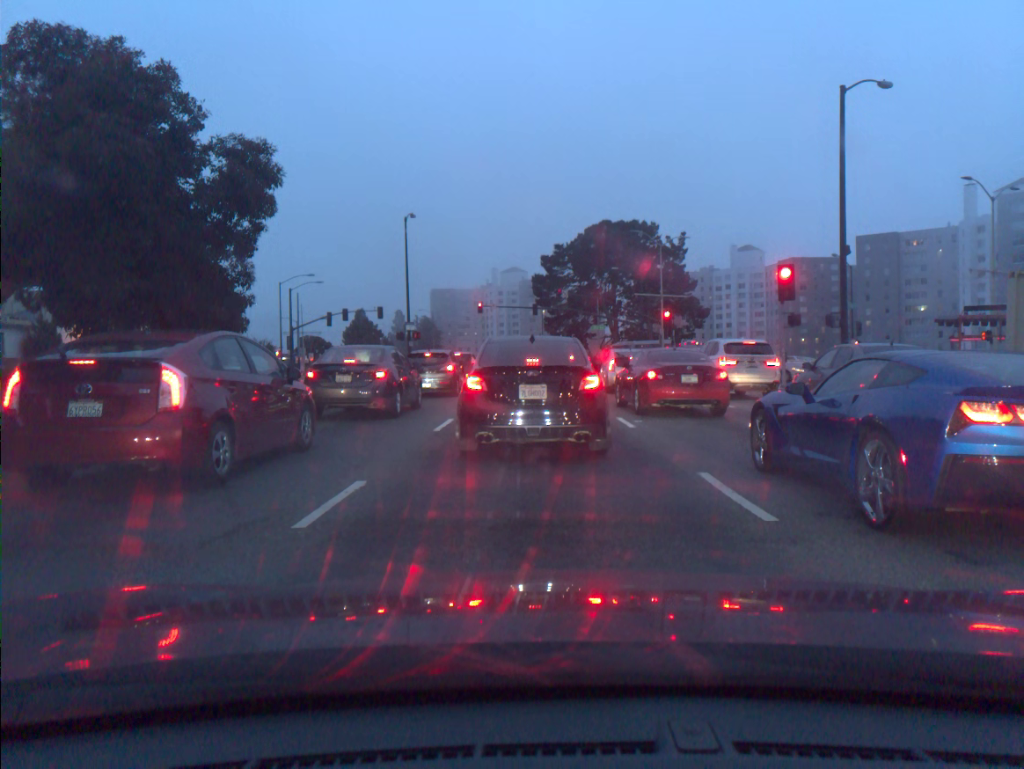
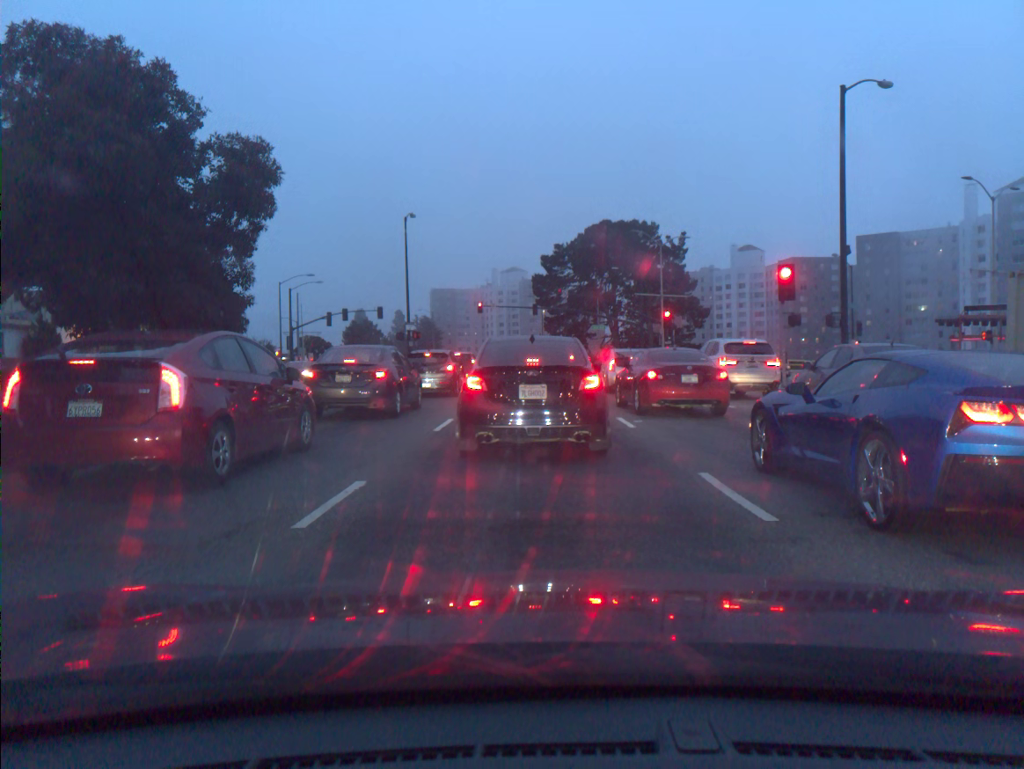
(0.0, 0.0) m; 0°
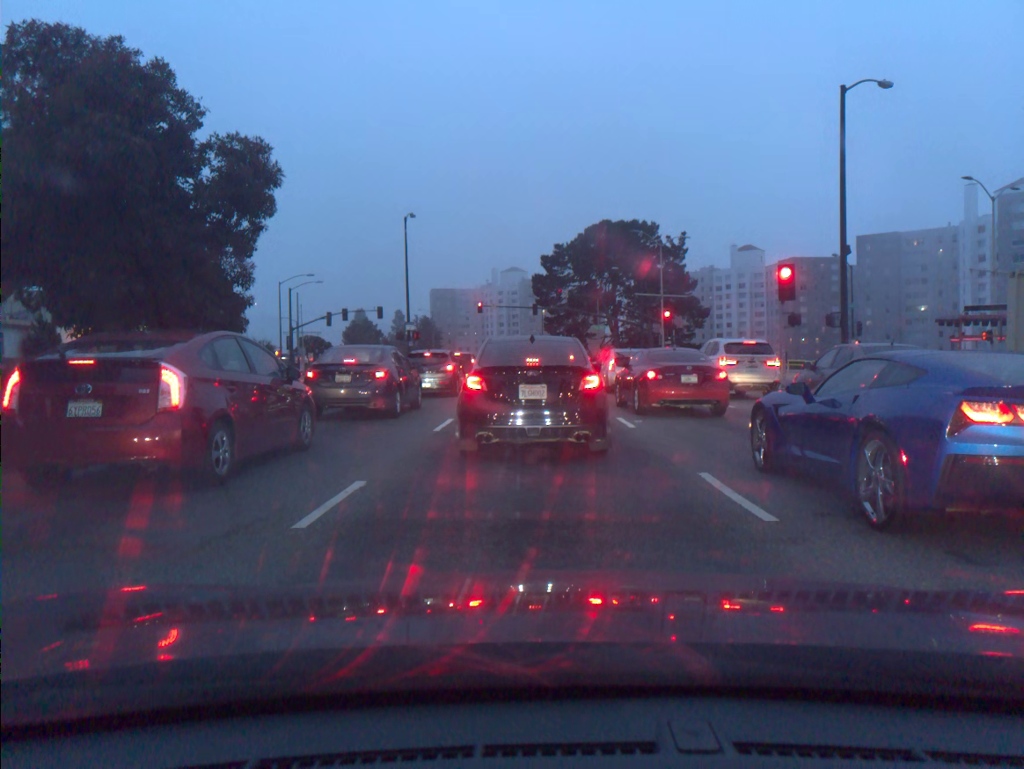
(0.0, 0.0) m; 0°
